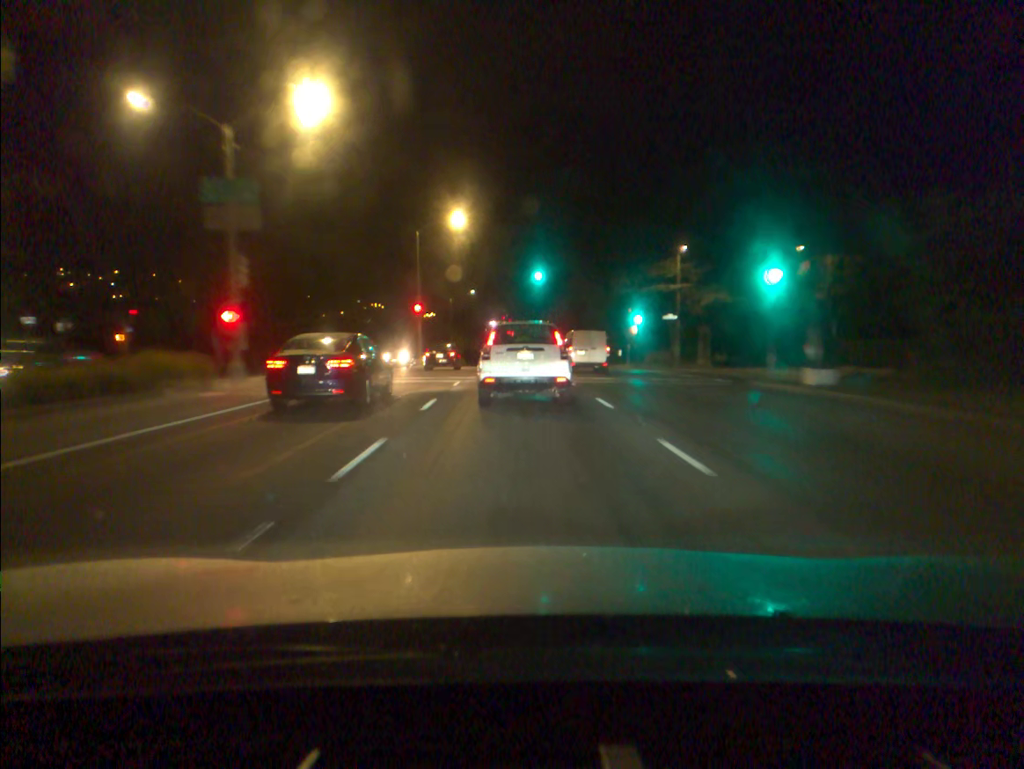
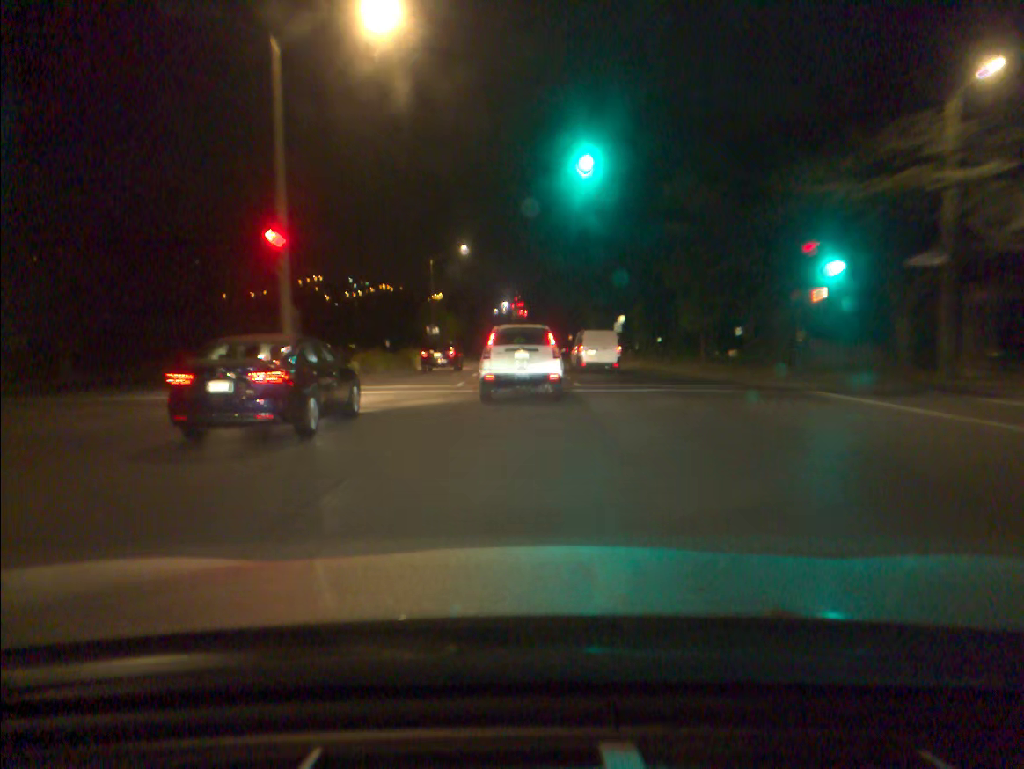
(-0.3, +32.9) m; -1°
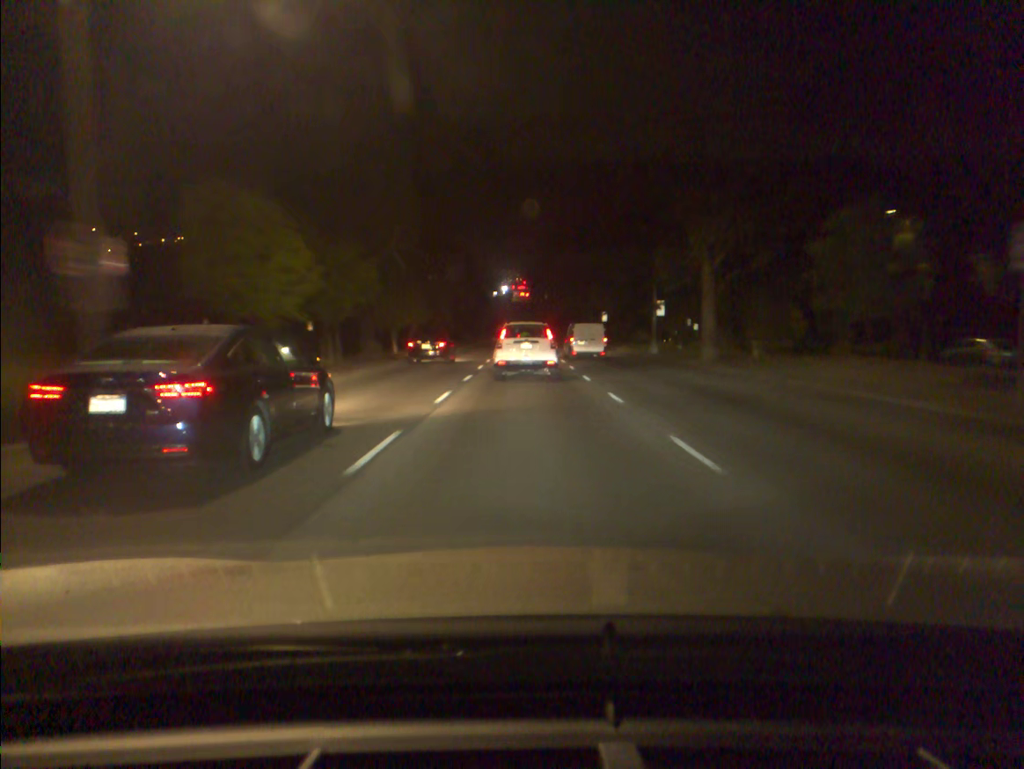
(-0.3, +52.5) m; 0°
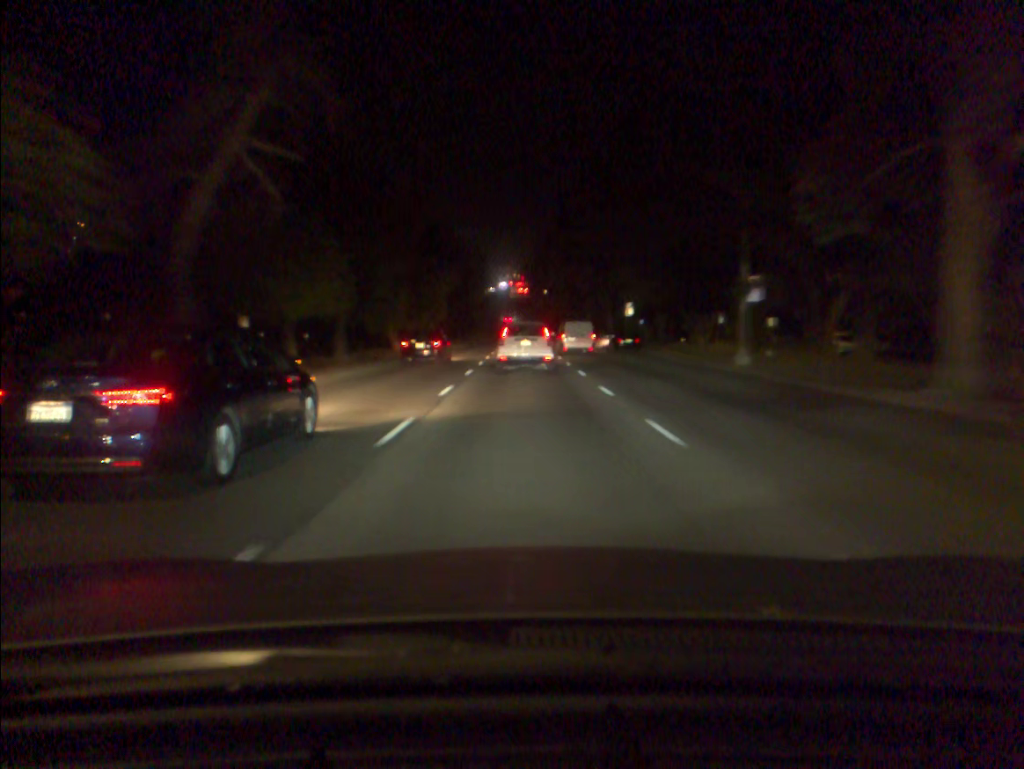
(+0.1, +20.6) m; 0°
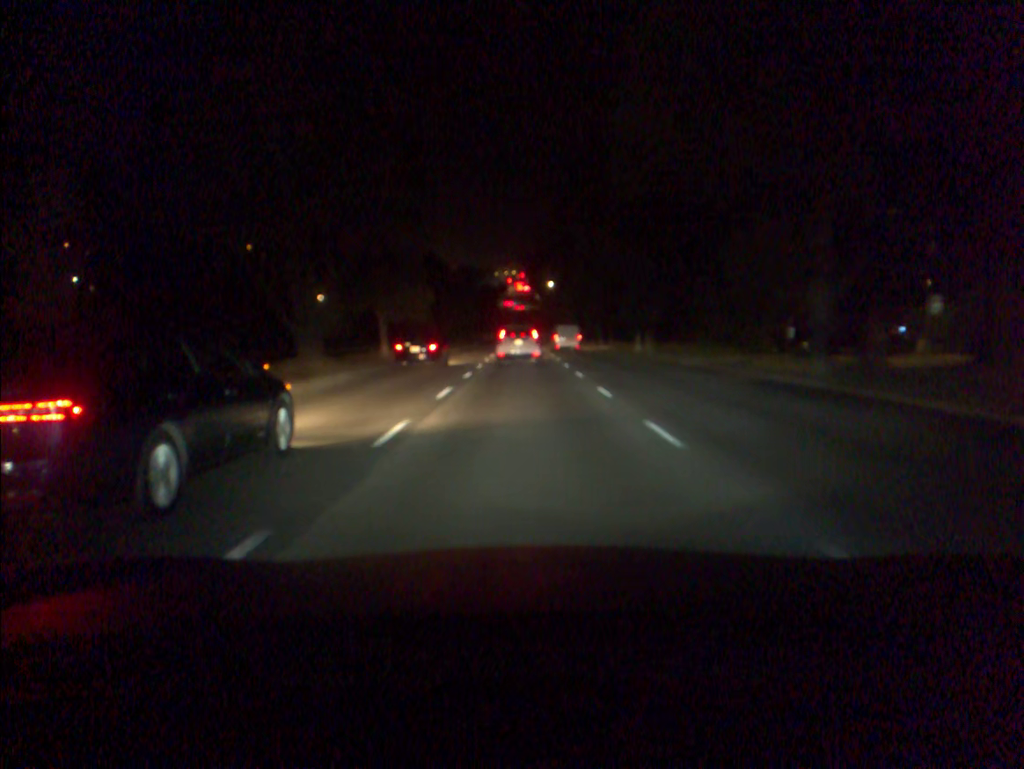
(+0.1, +51.2) m; 0°
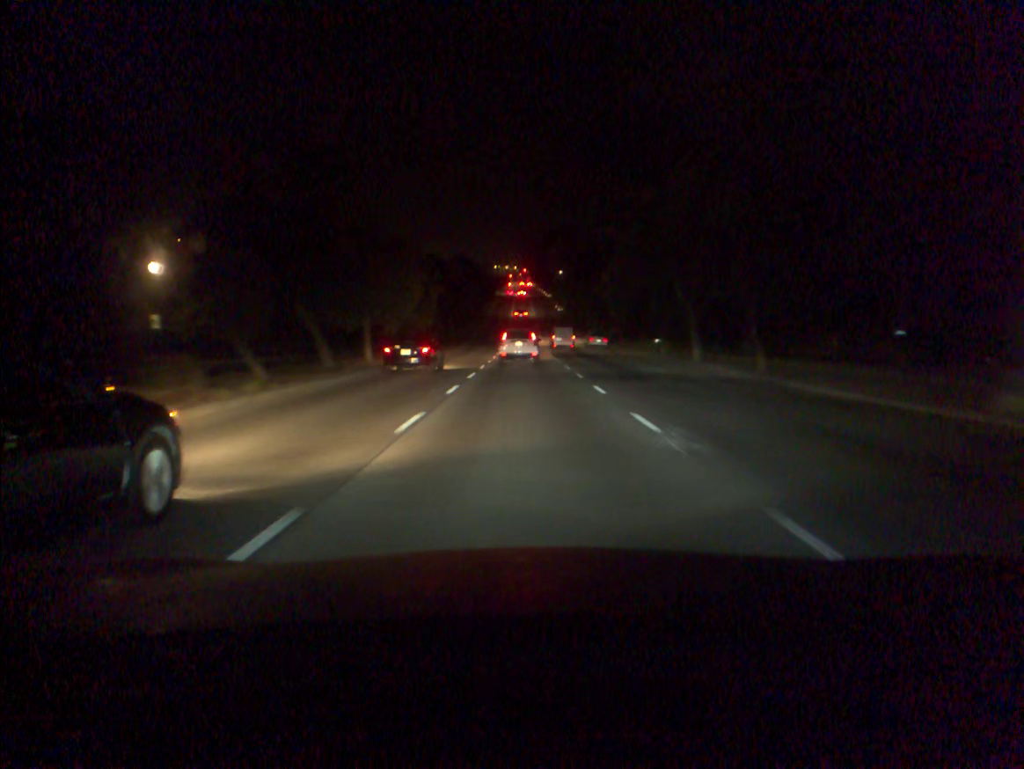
(-0.1, +42.1) m; 0°
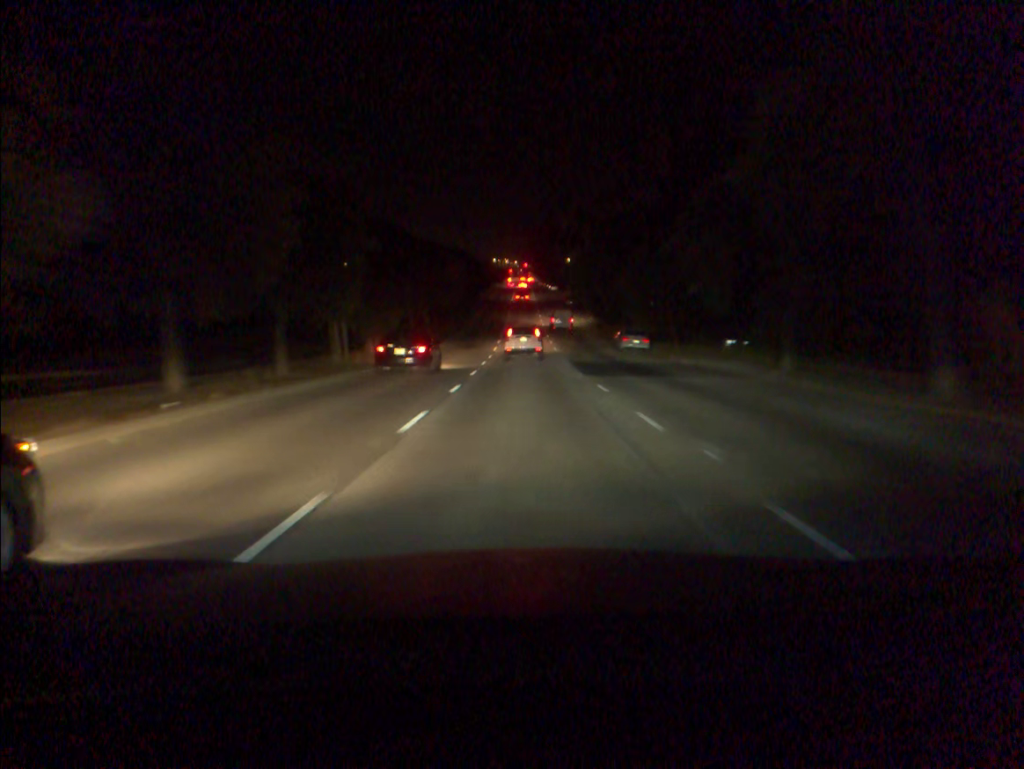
(0.0, +21.6) m; 0°
